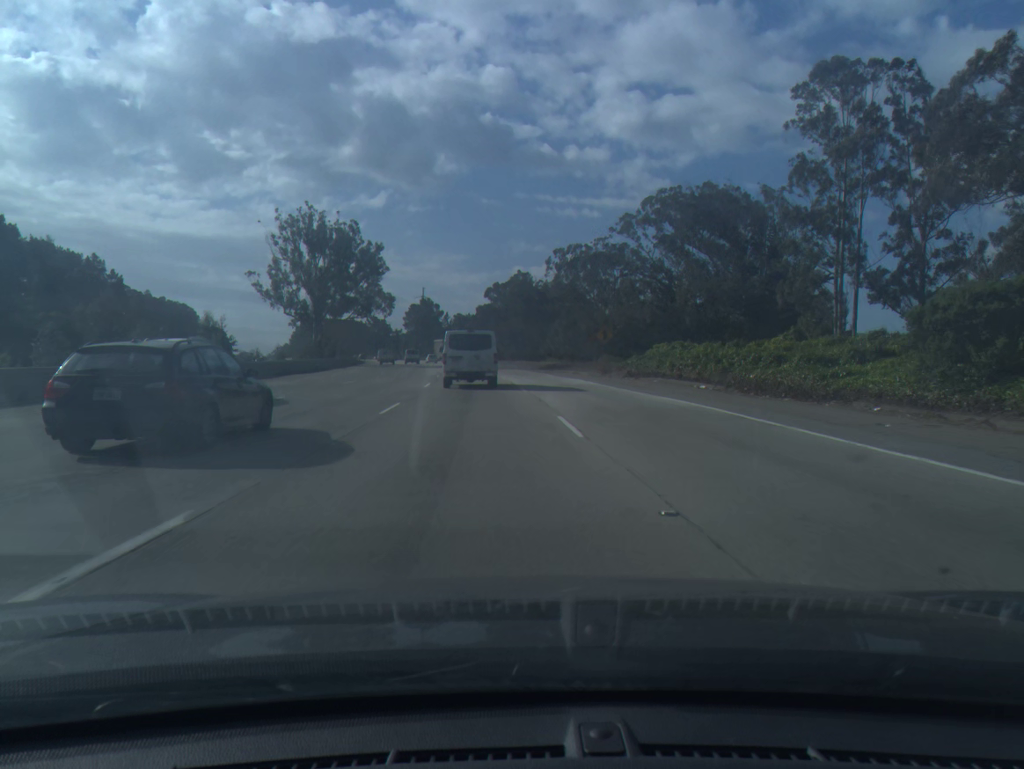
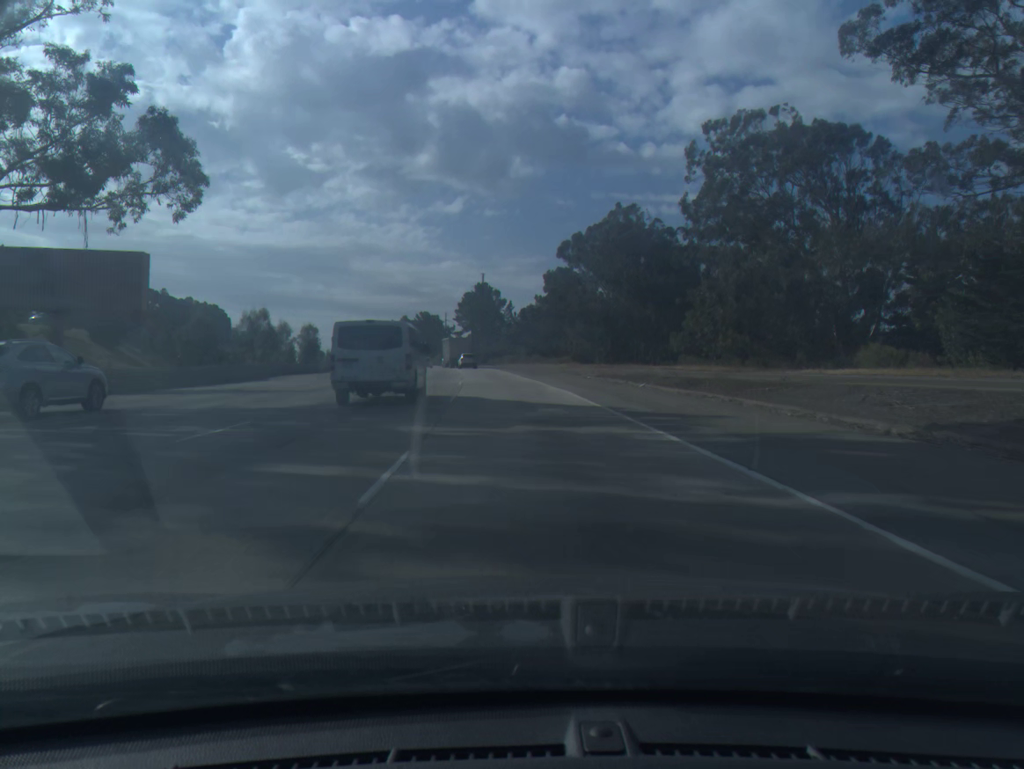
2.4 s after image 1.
(-2.9, +78.2) m; -6°
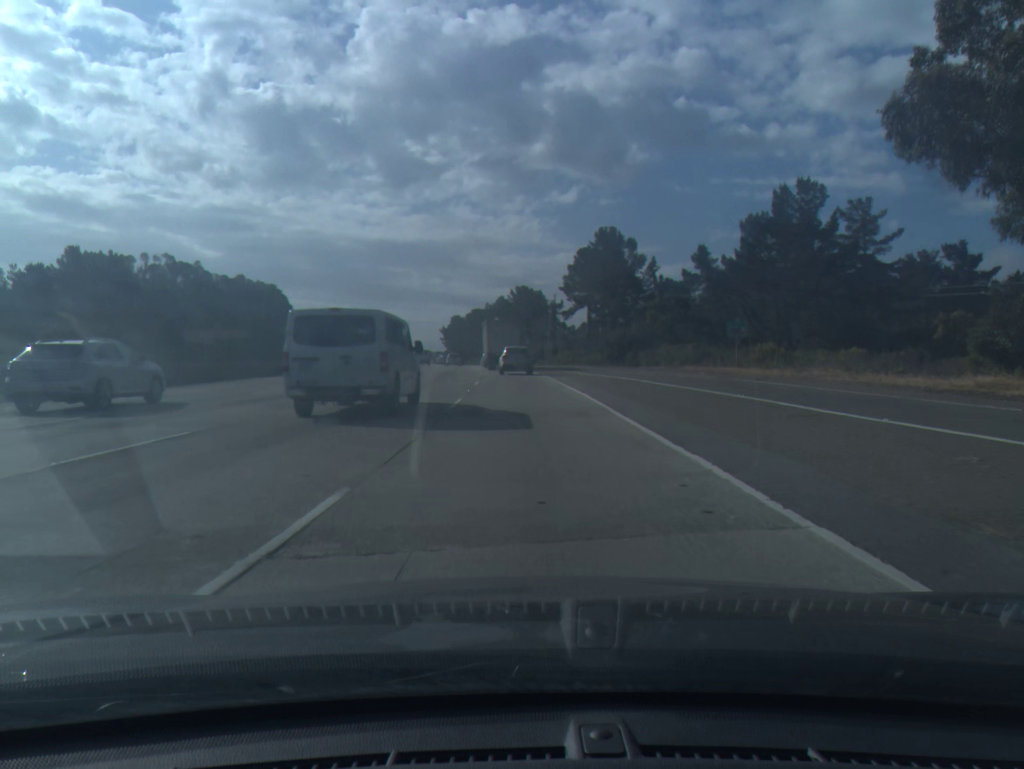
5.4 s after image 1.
(-6.3, +90.8) m; -8°
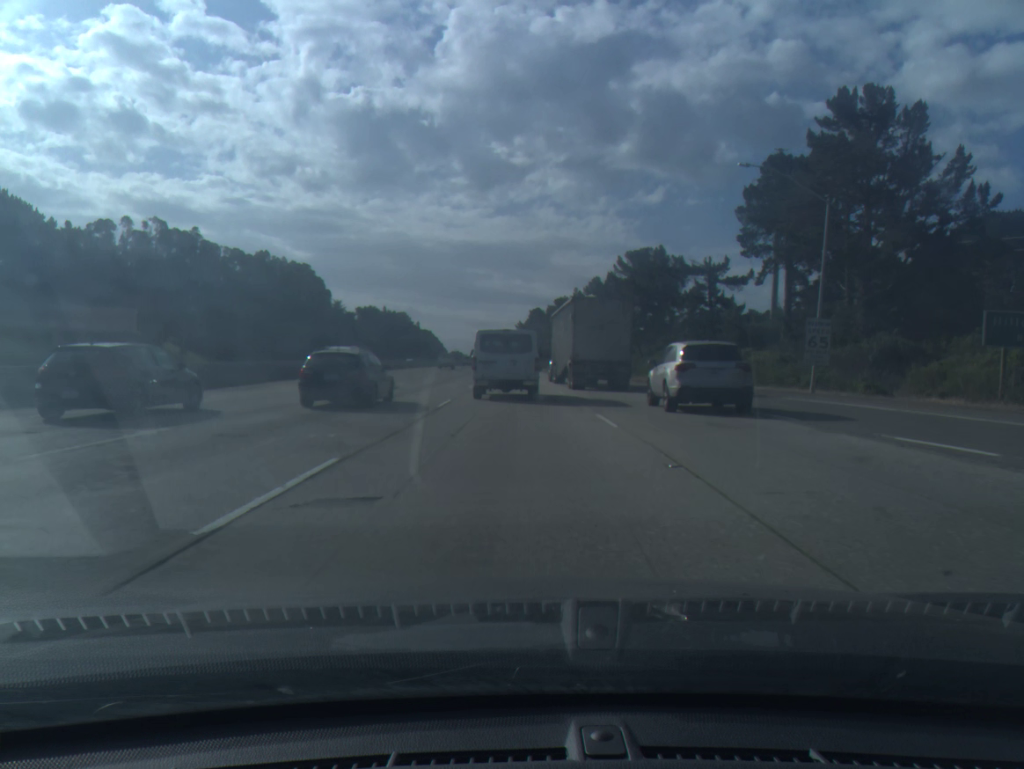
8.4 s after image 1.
(-6.0, +77.1) m; -6°
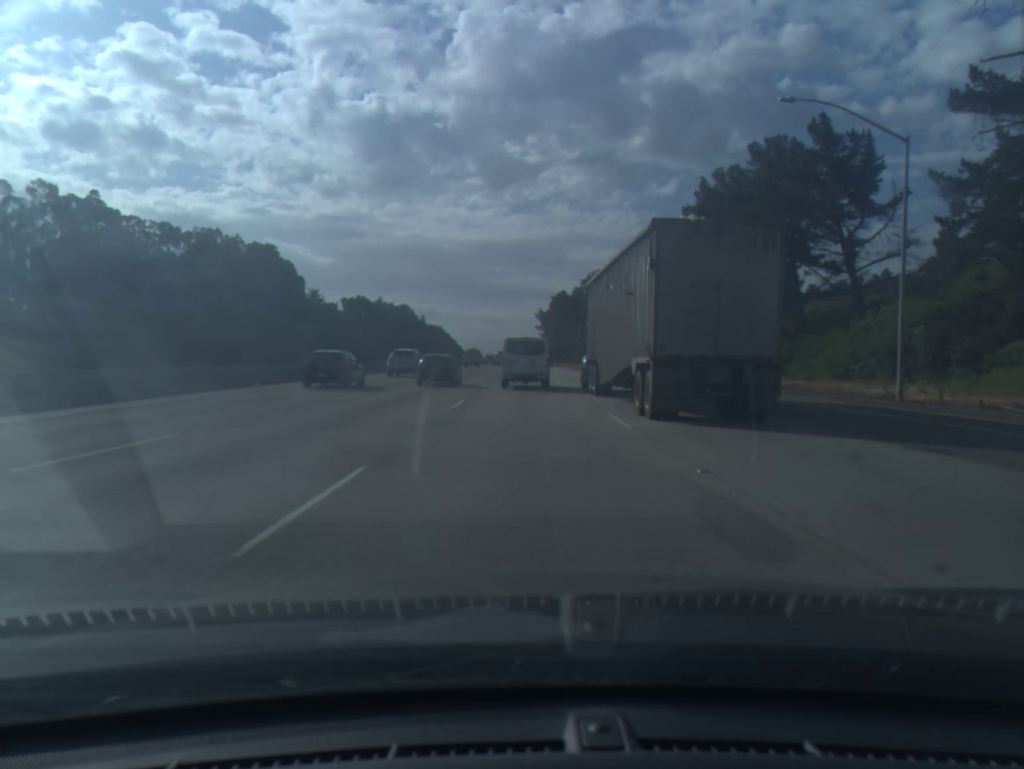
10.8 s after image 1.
(-0.7, +58.9) m; -1°
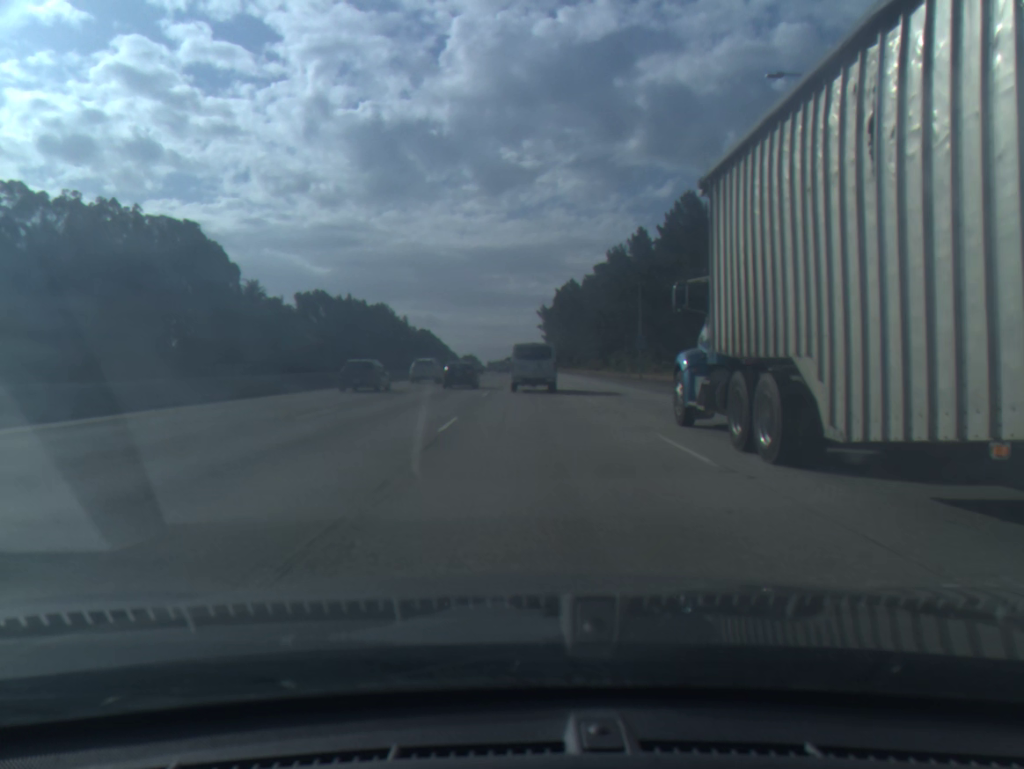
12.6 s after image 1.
(-0.2, +48.7) m; 0°
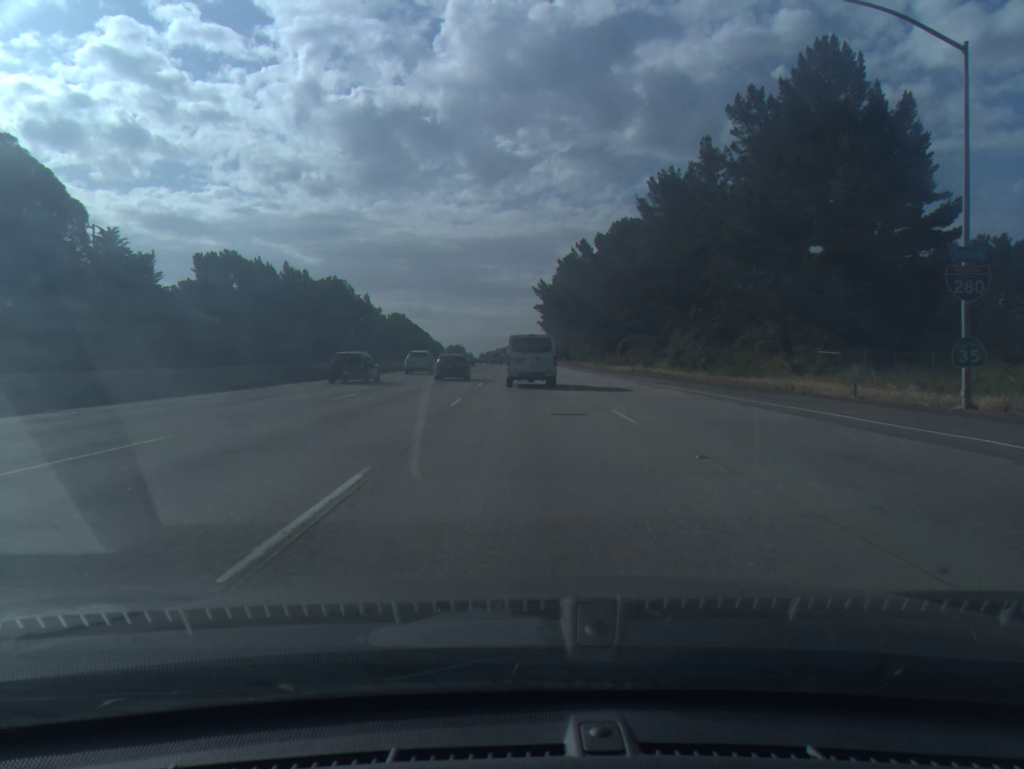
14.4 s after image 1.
(+0.2, +53.5) m; 0°
